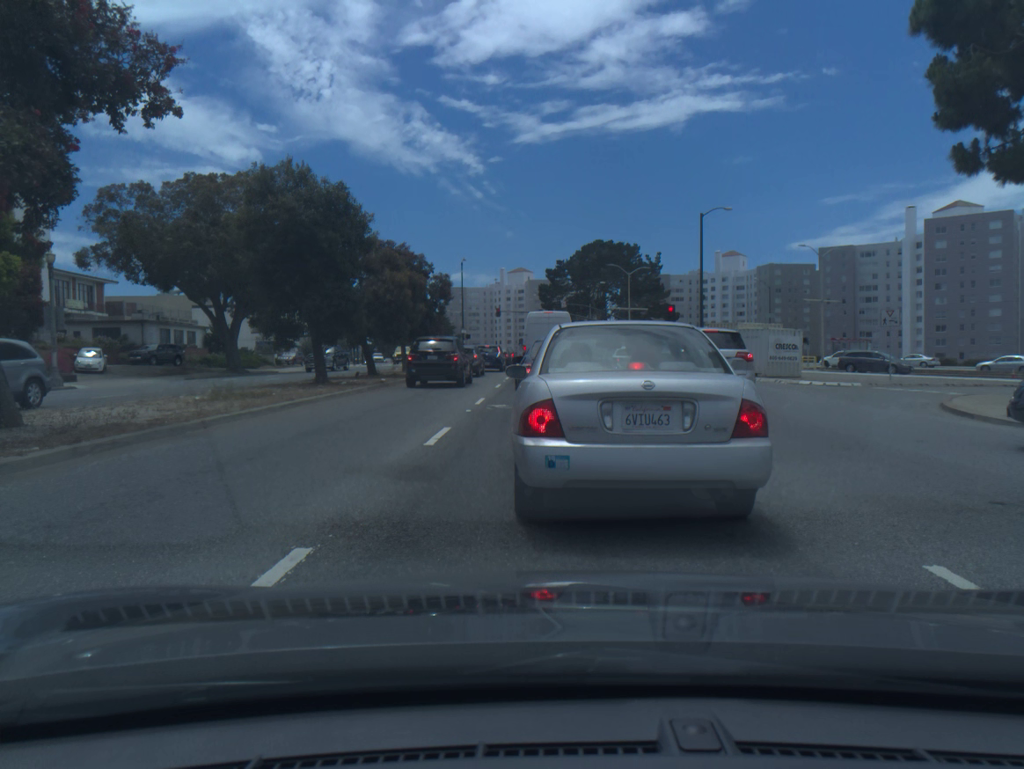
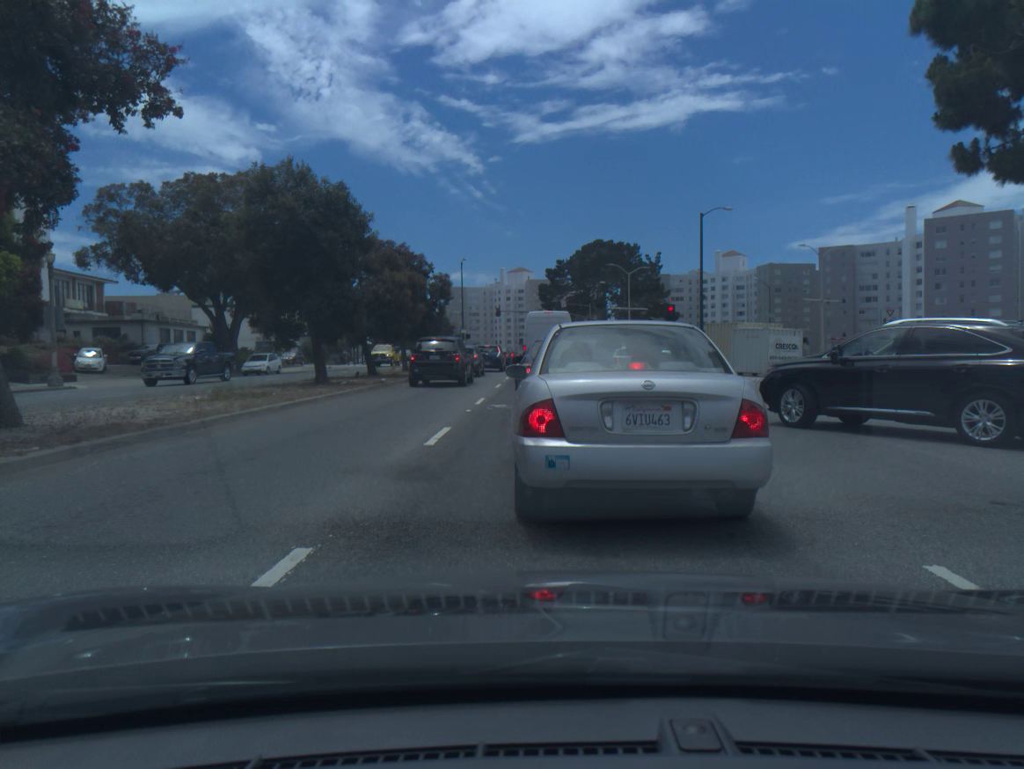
(0.0, 0.0) m; 0°
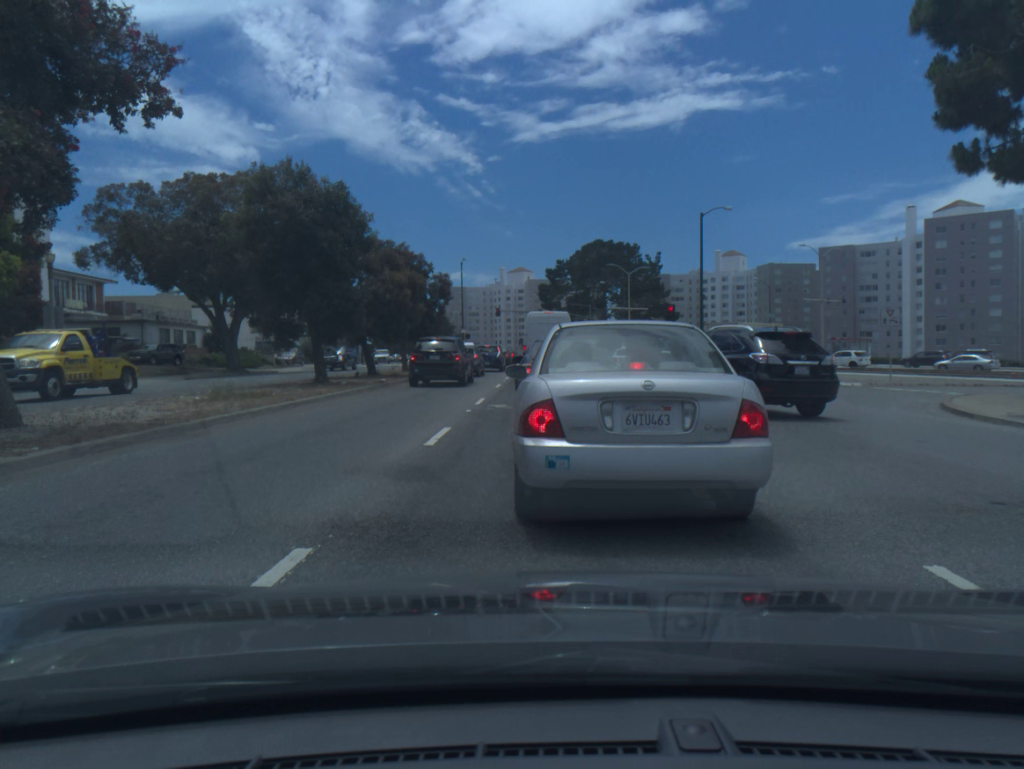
(0.0, 0.0) m; 0°
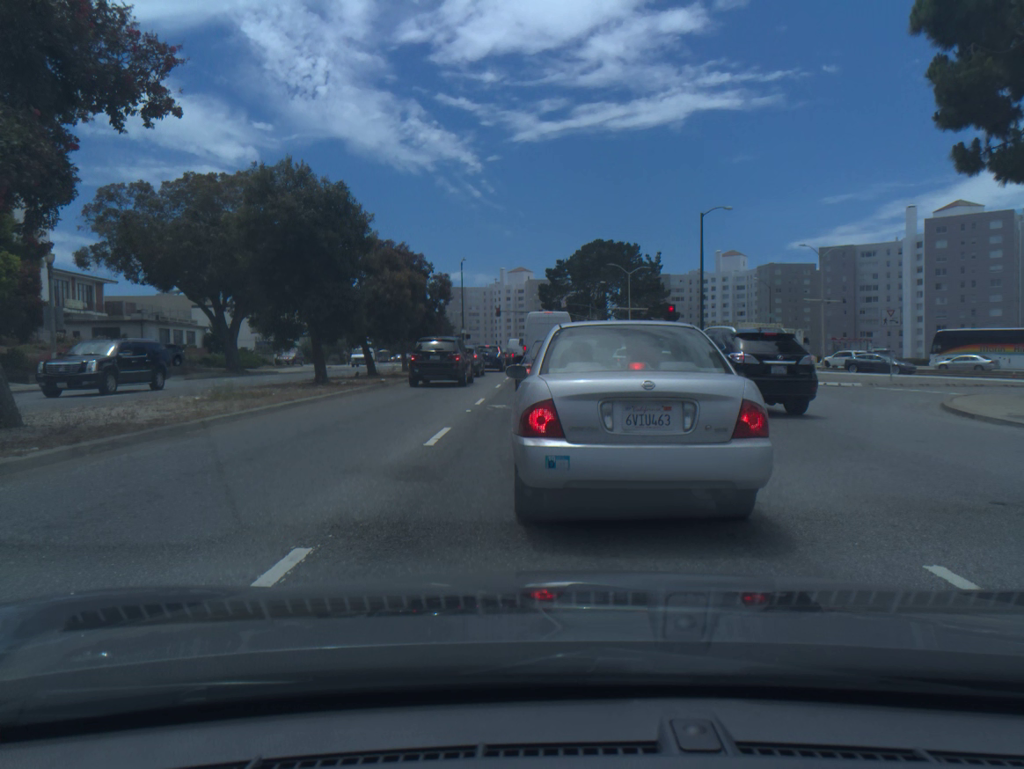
(0.0, 0.0) m; 0°
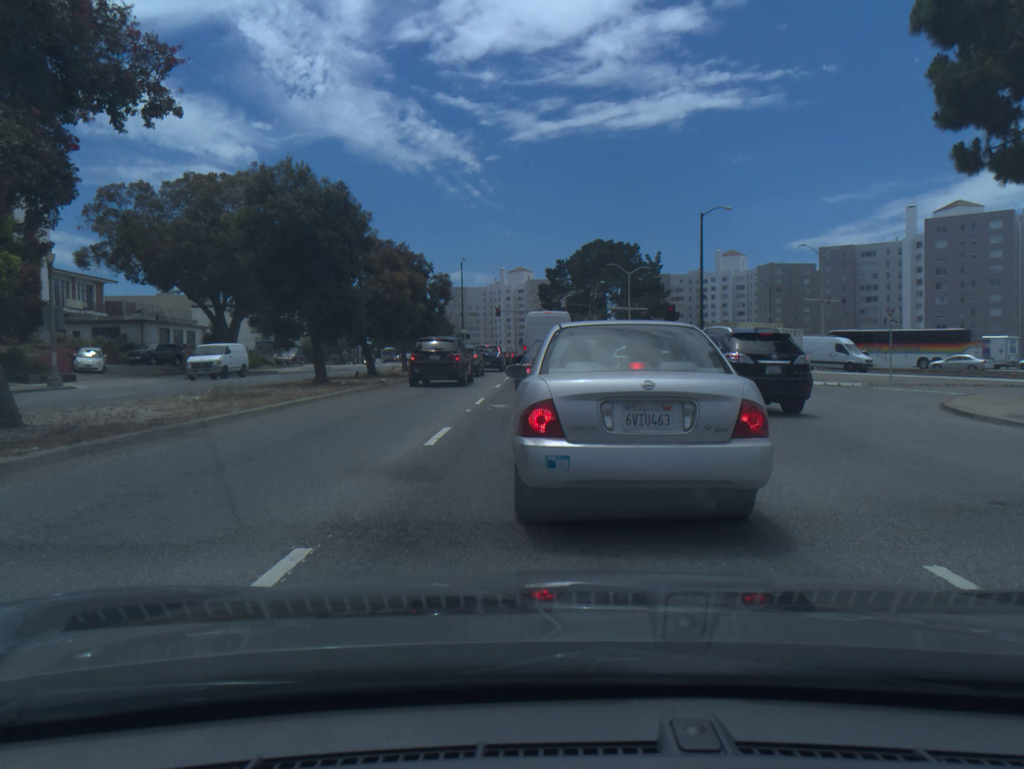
(0.0, 0.0) m; 0°
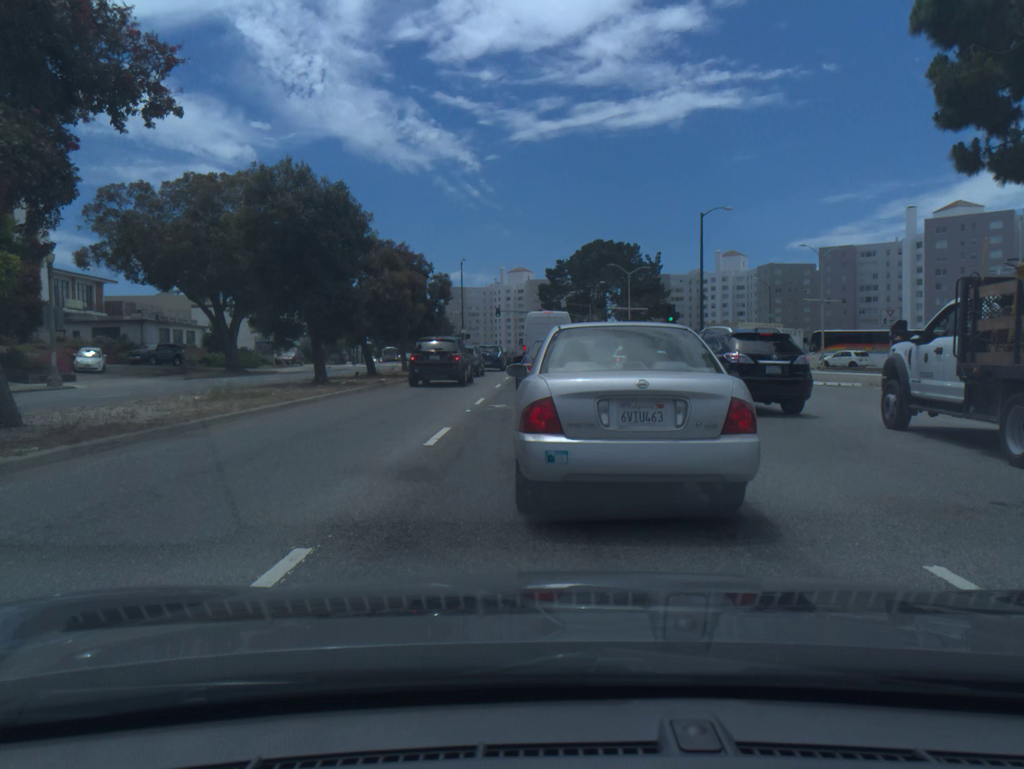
(0.0, 0.0) m; 0°
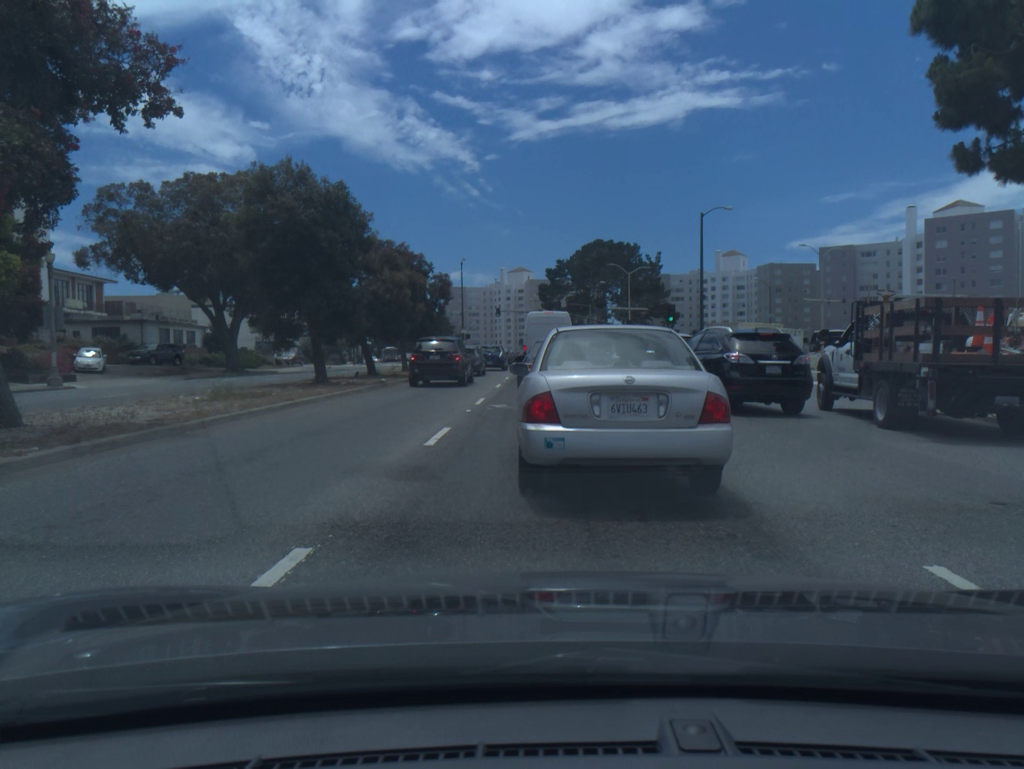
(0.0, 0.0) m; 0°
